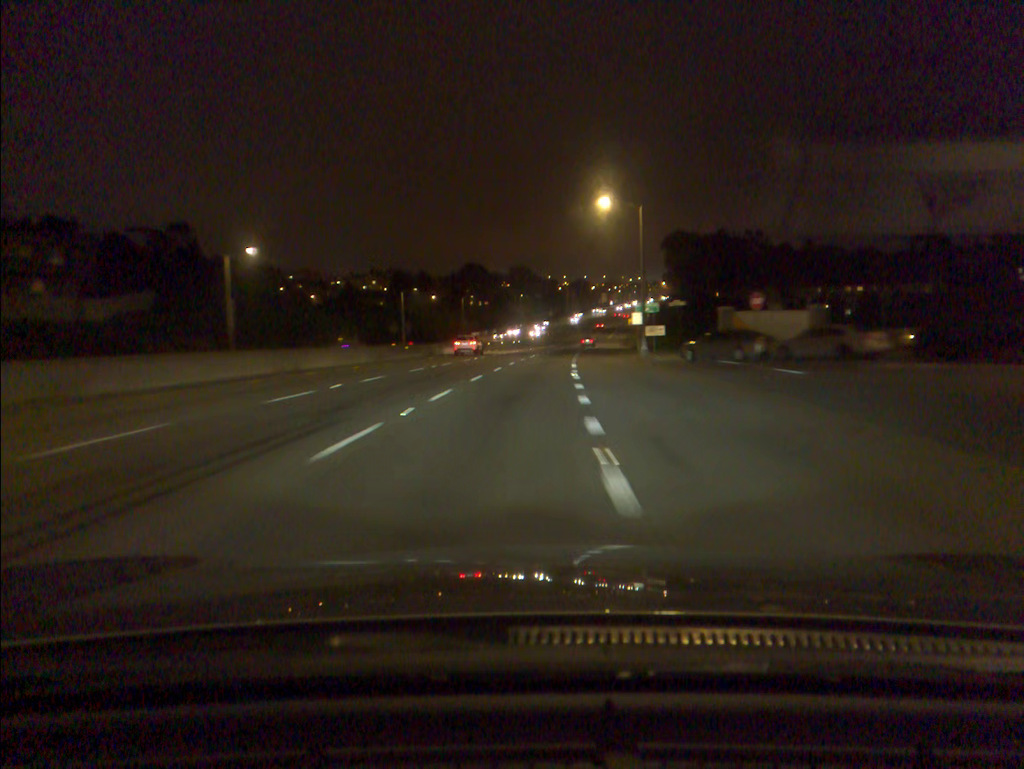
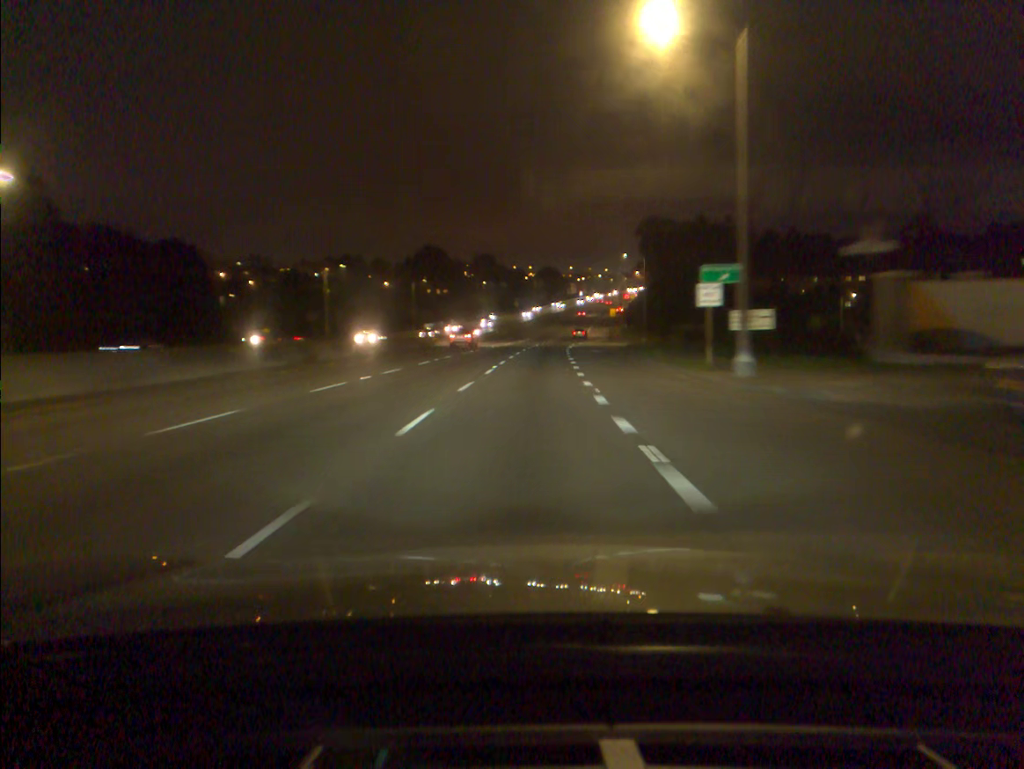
(+0.6, +27.5) m; +3°
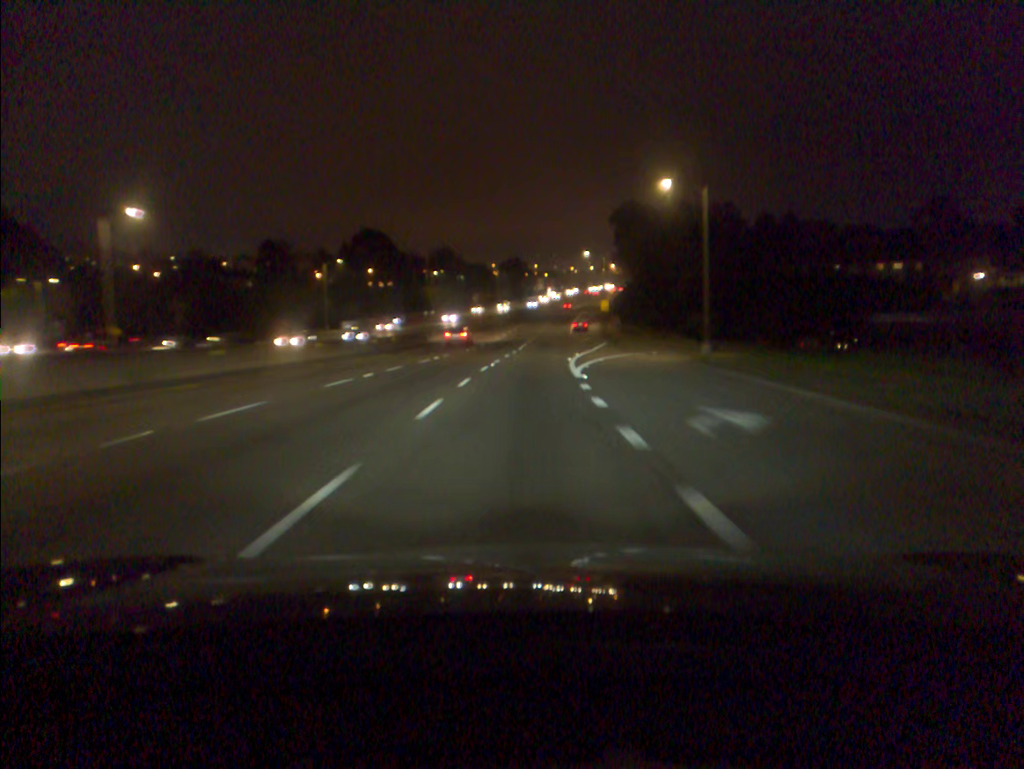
(+1.3, +42.6) m; +3°
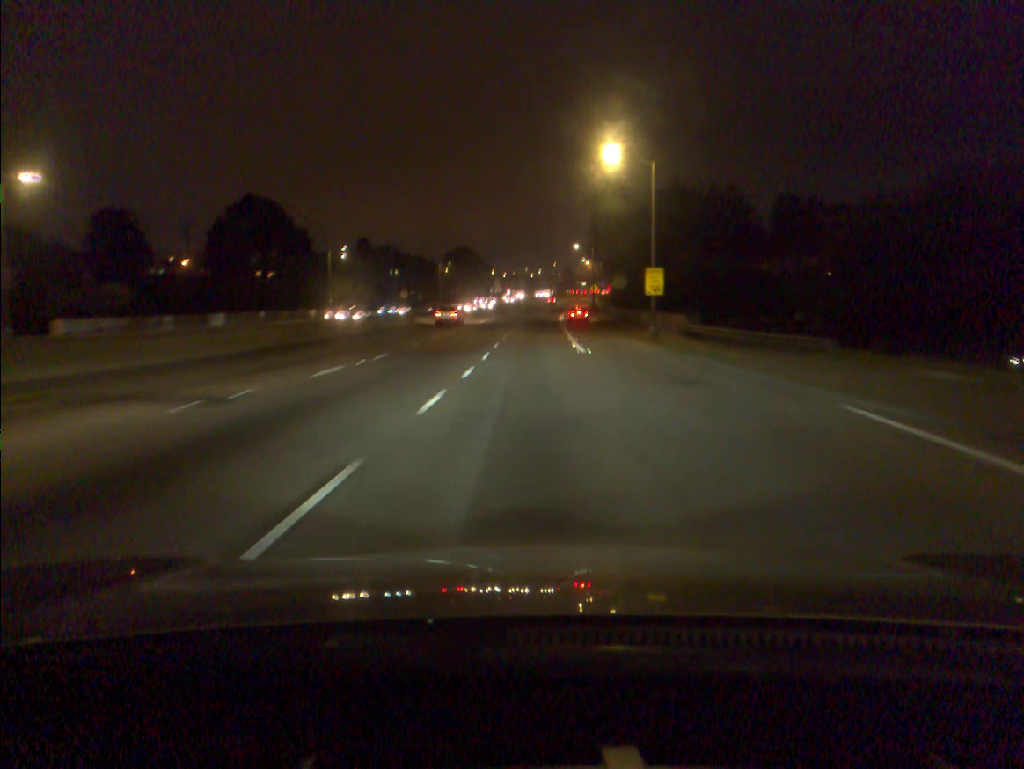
(+1.5, +59.3) m; +3°
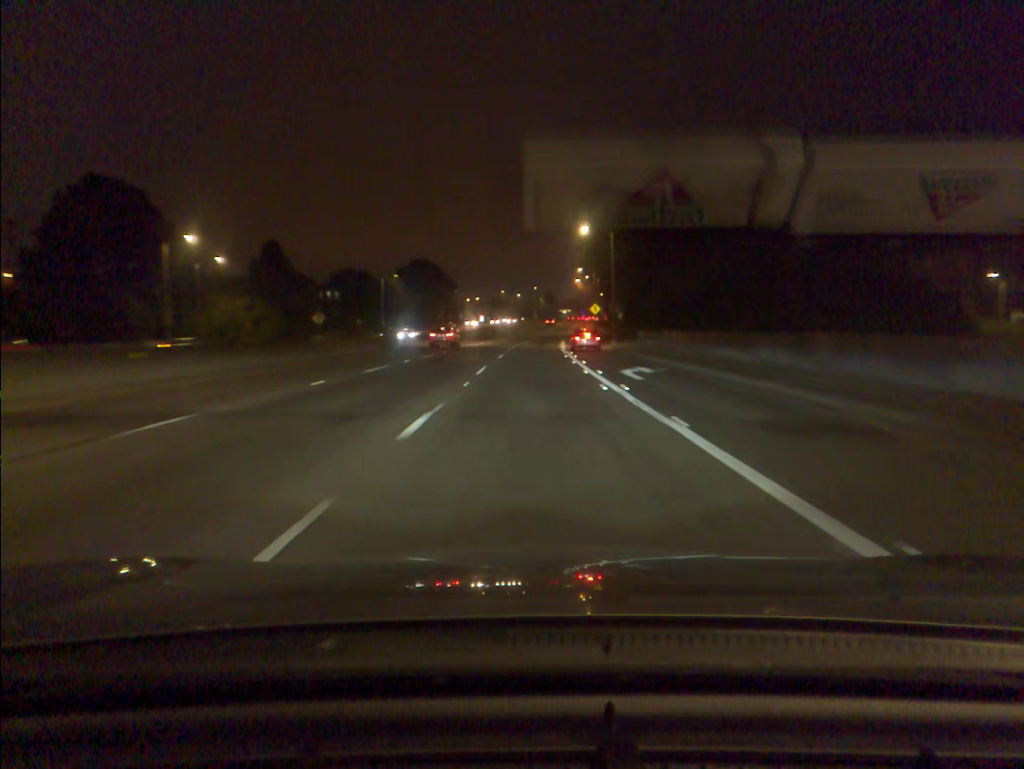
(+0.6, +45.7) m; +1°
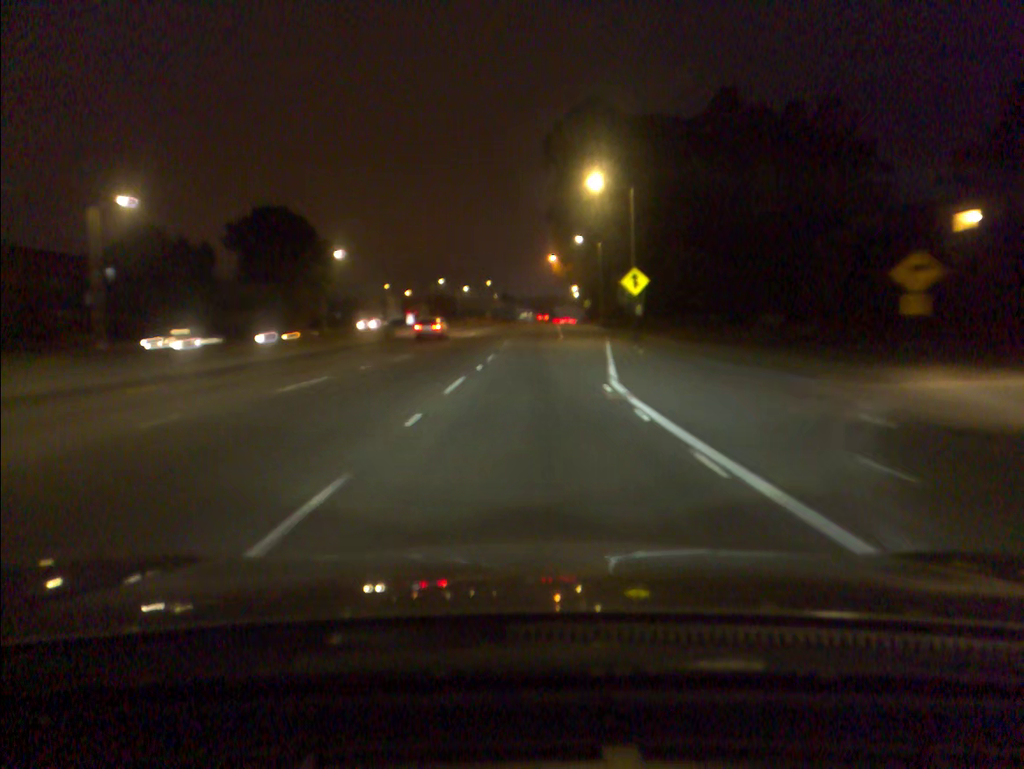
(+1.9, +75.7) m; +3°
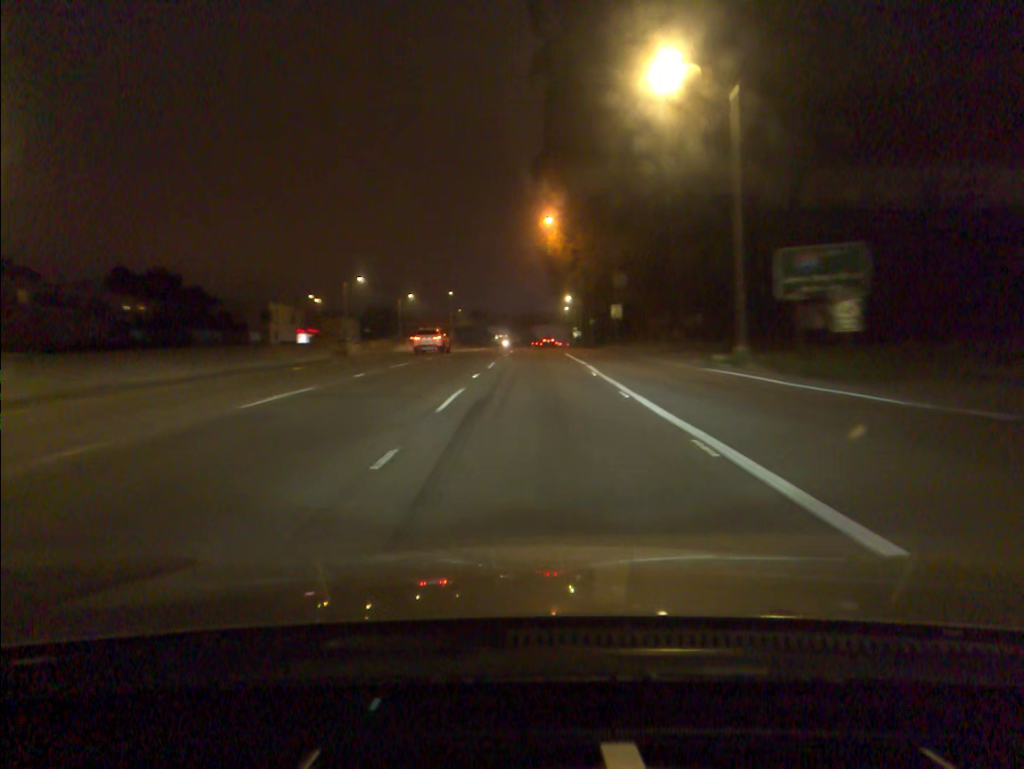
(+1.0, +61.2) m; +2°
